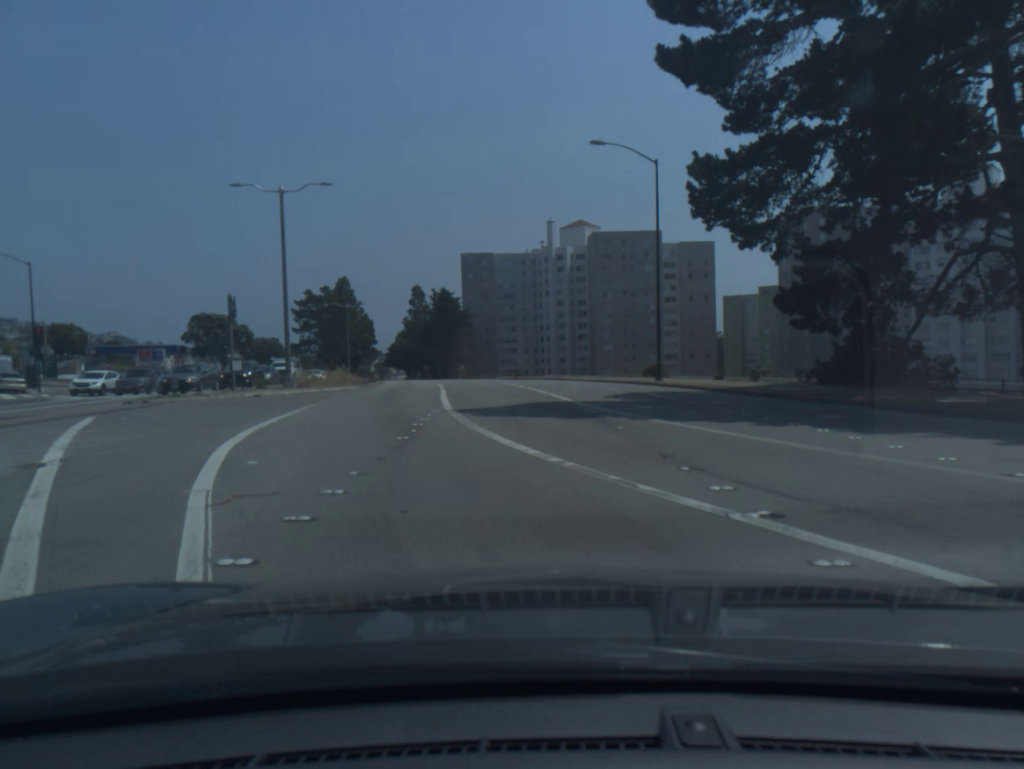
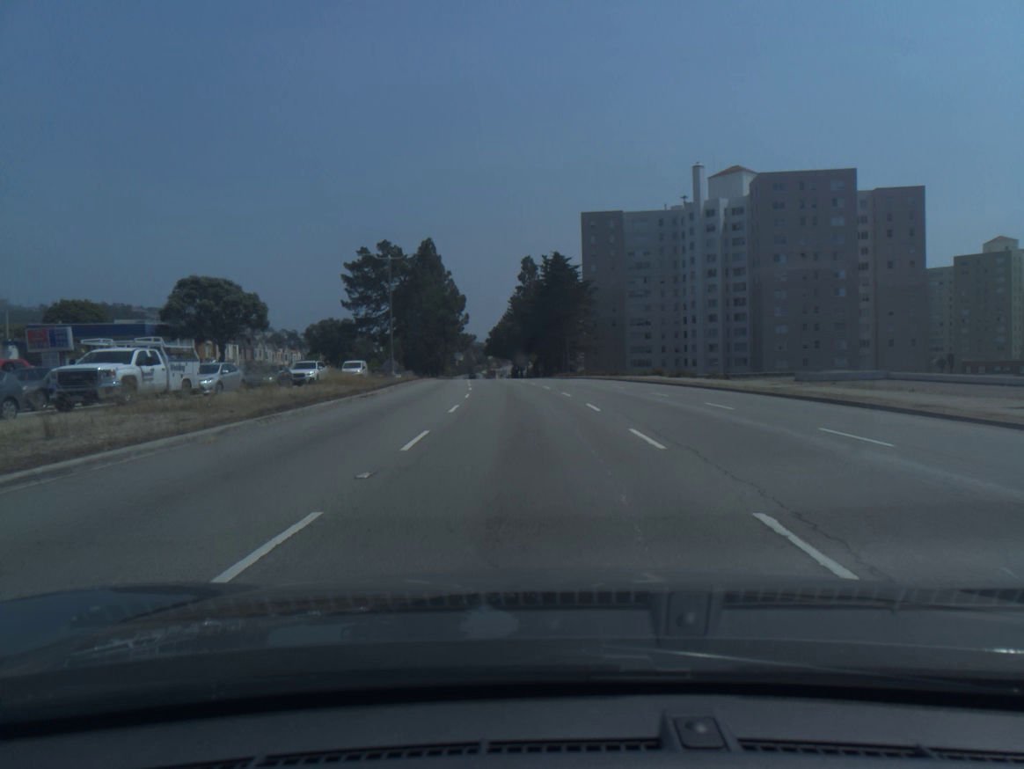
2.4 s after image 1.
(-3.4, +39.5) m; -9°
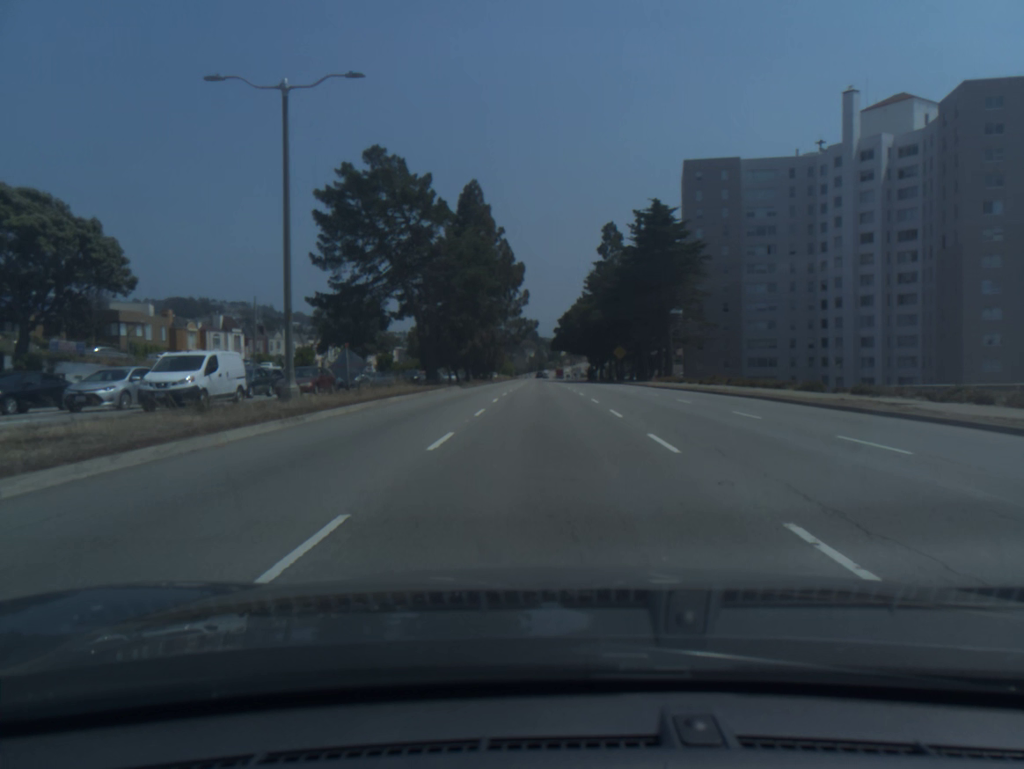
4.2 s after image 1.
(-1.8, +36.6) m; -5°
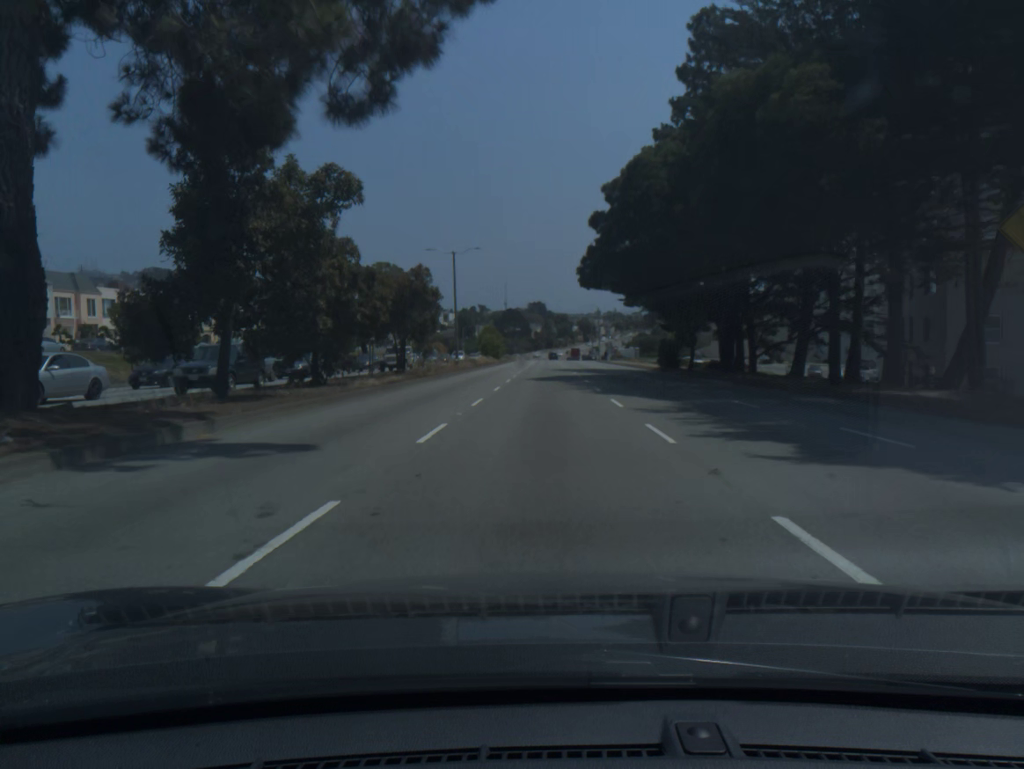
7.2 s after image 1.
(-0.3, +74.1) m; -1°
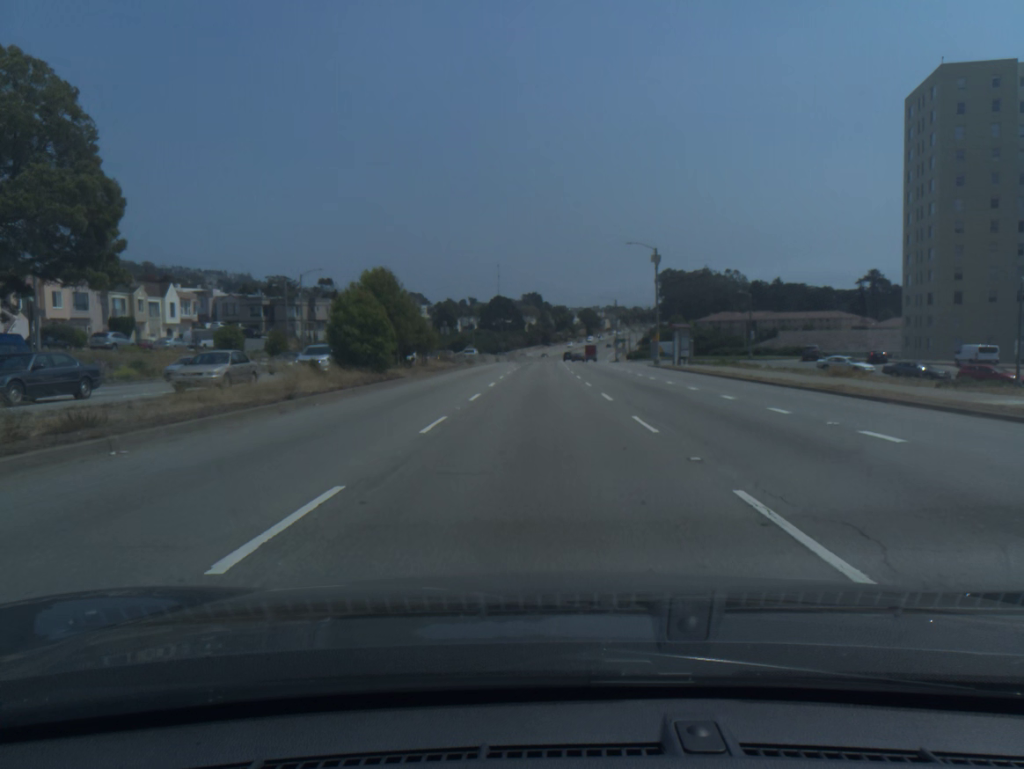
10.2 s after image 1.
(+0.2, +73.3) m; 0°
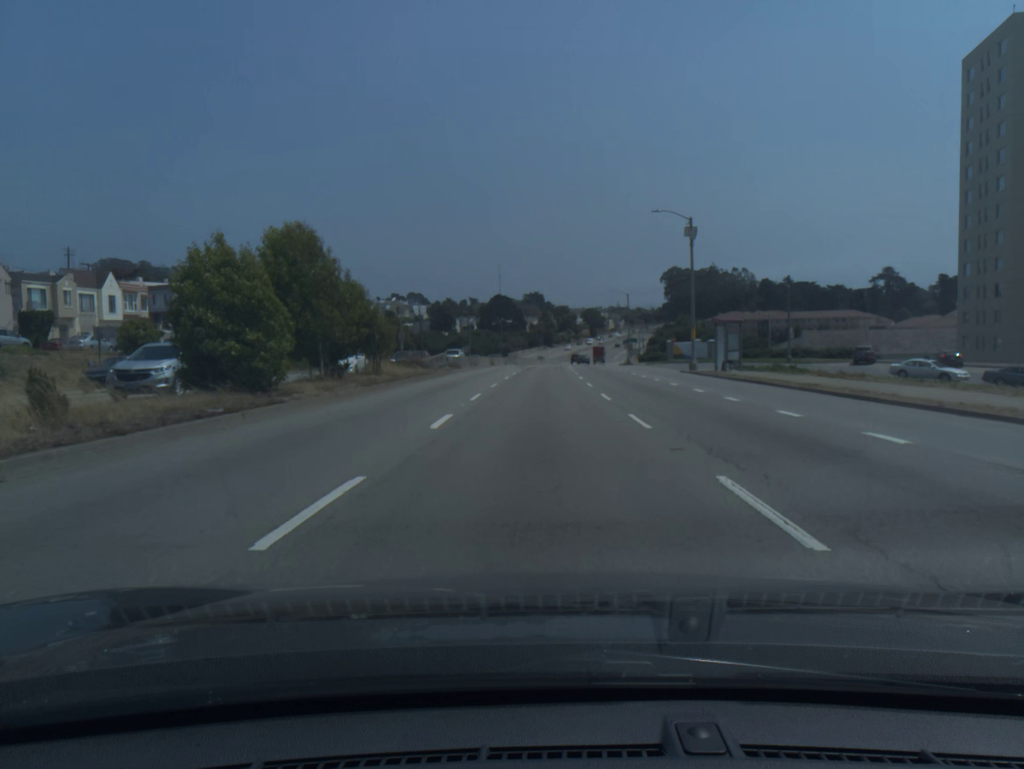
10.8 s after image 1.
(0.0, +14.2) m; 0°
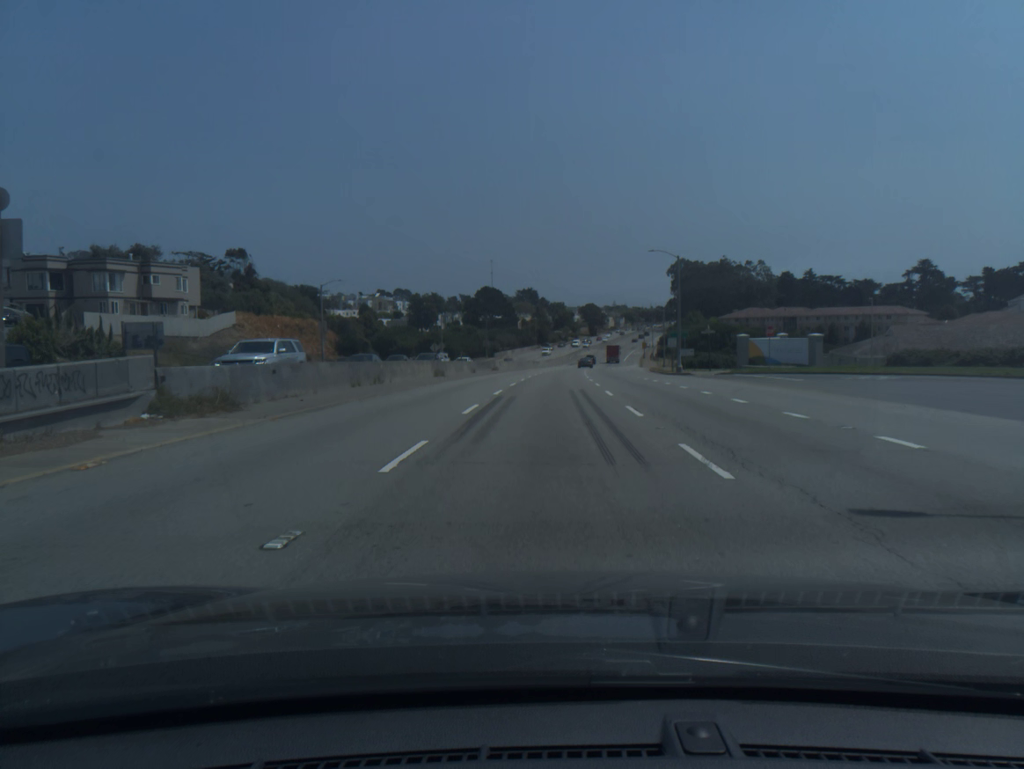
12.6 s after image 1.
(0.0, +41.6) m; 0°
